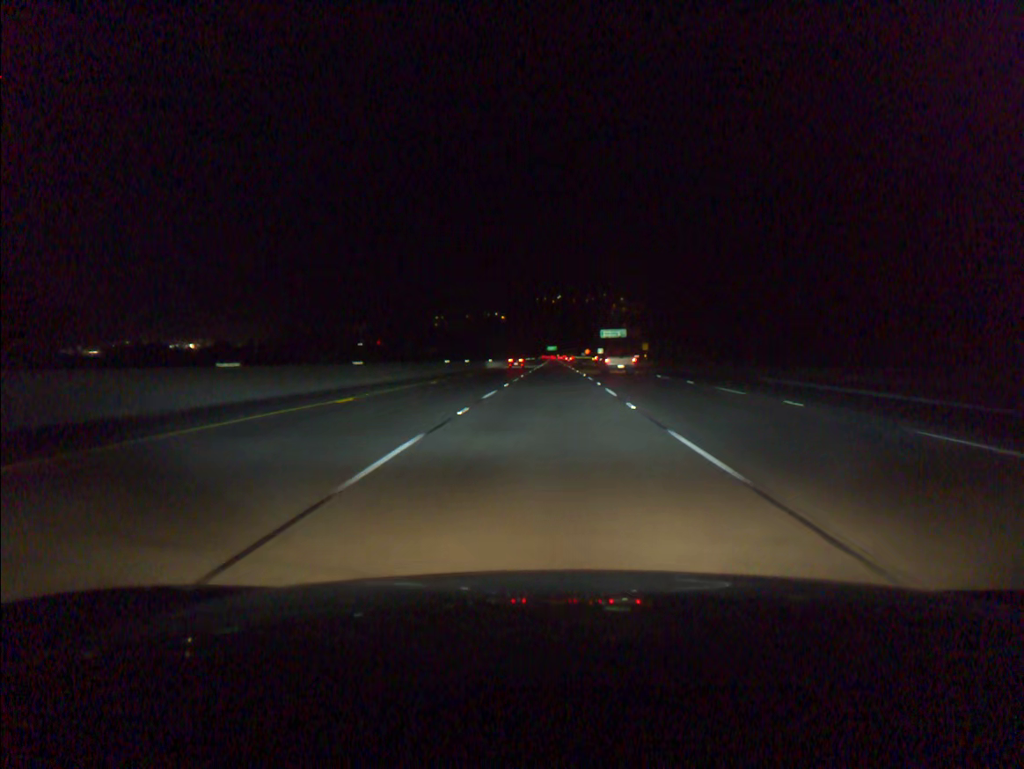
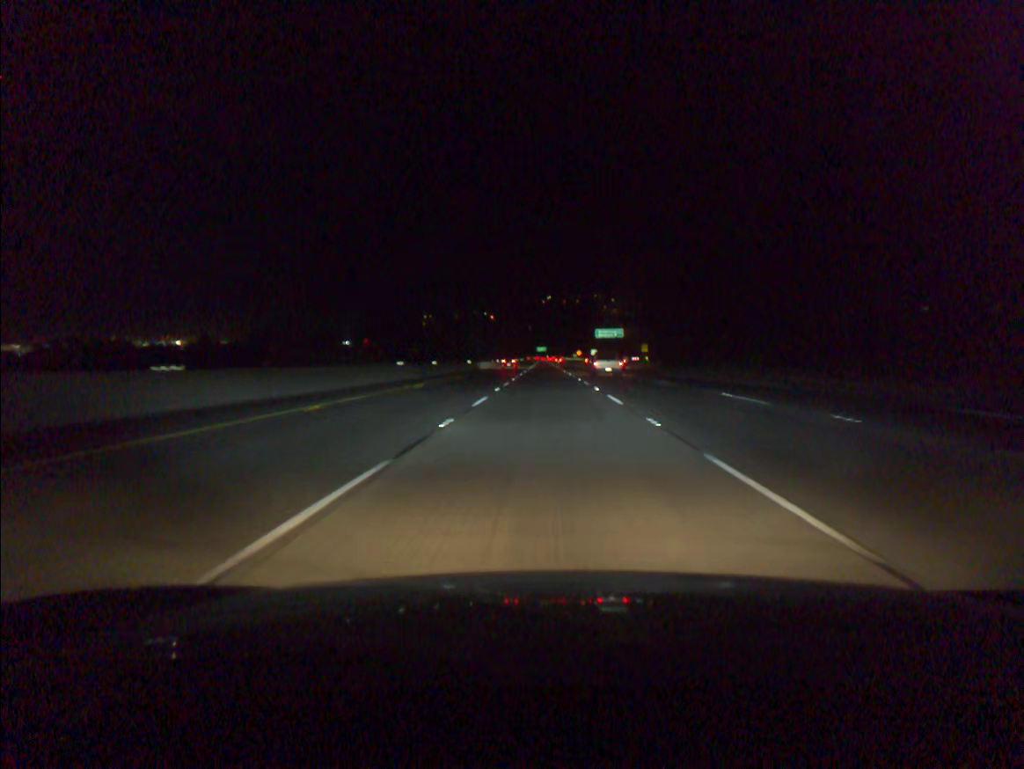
(+0.1, +17.1) m; +1°
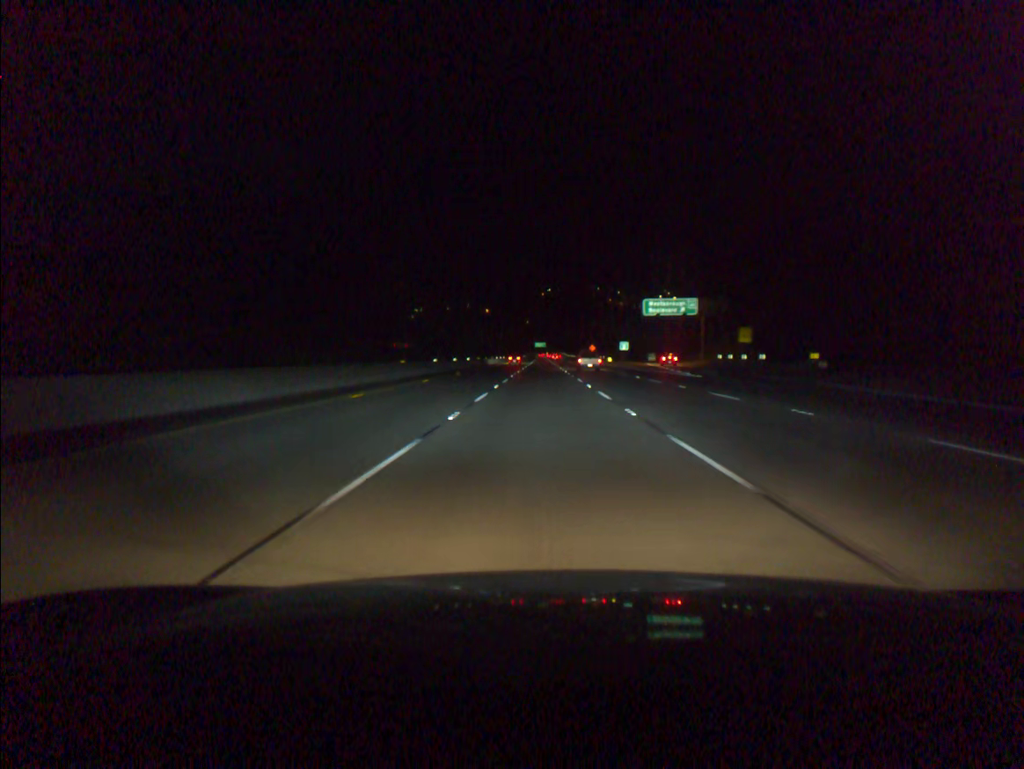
(+0.5, +85.7) m; 0°
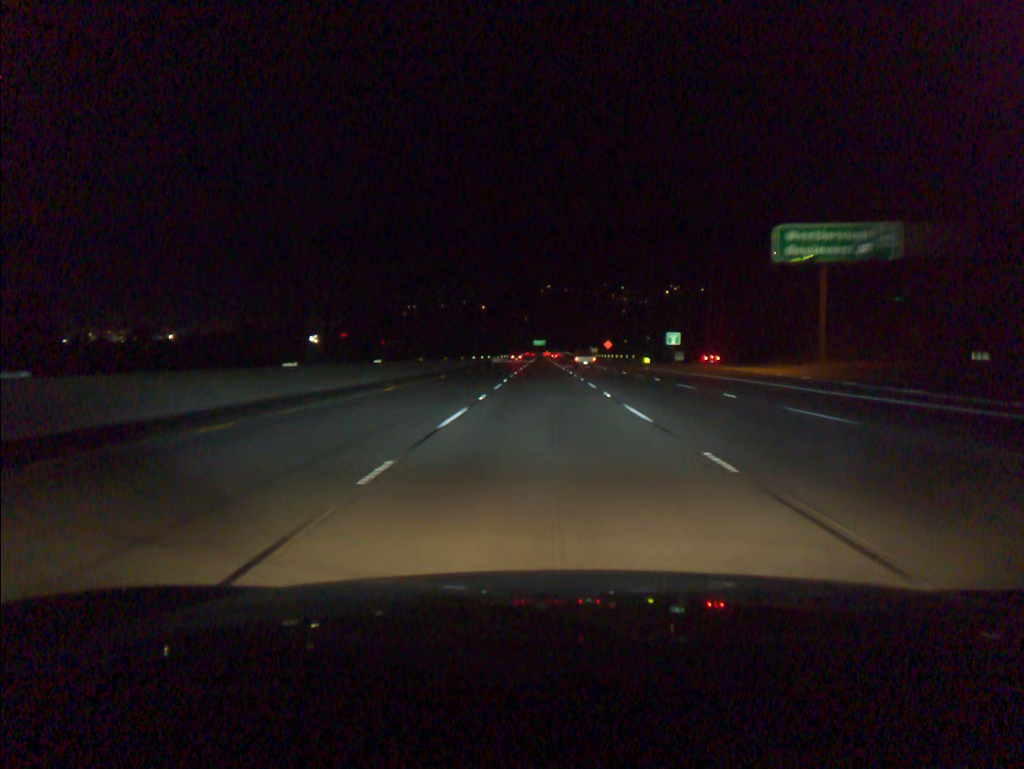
(-0.1, +51.4) m; 0°
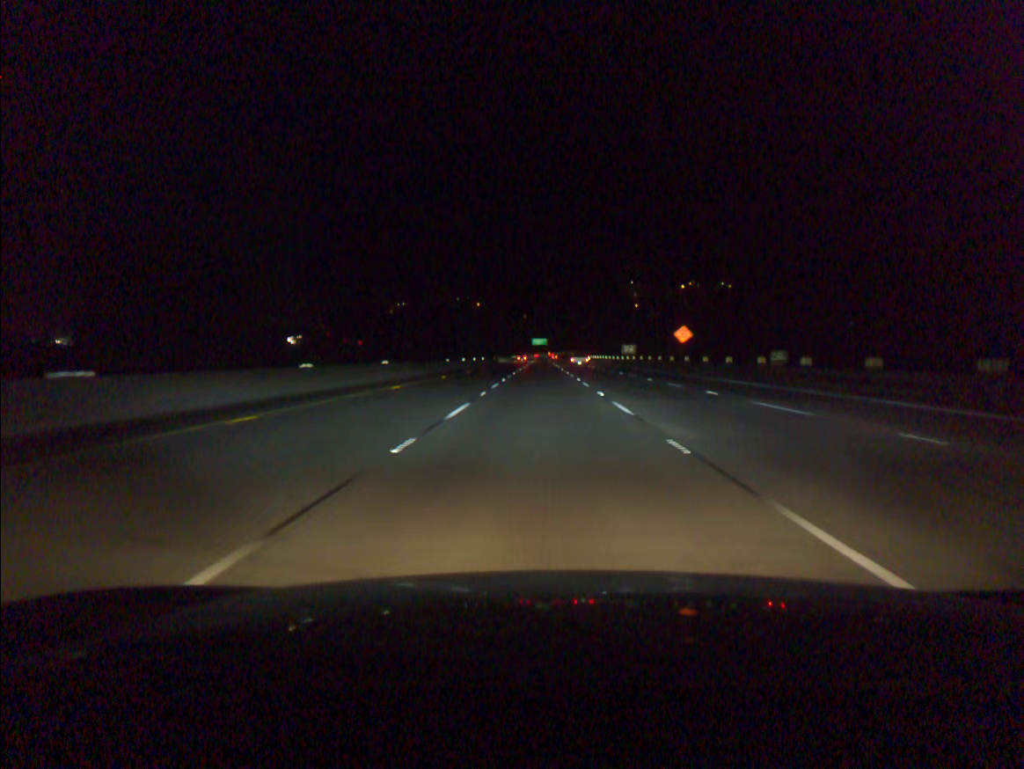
(+0.2, +85.8) m; 0°
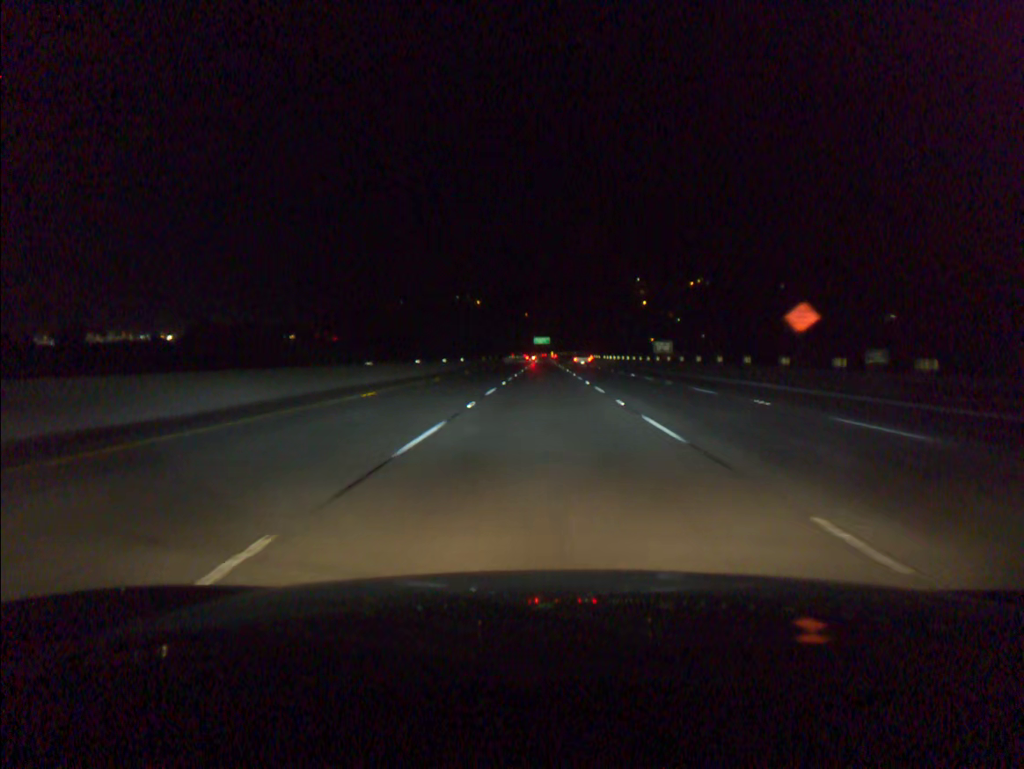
(-0.1, +34.3) m; 0°
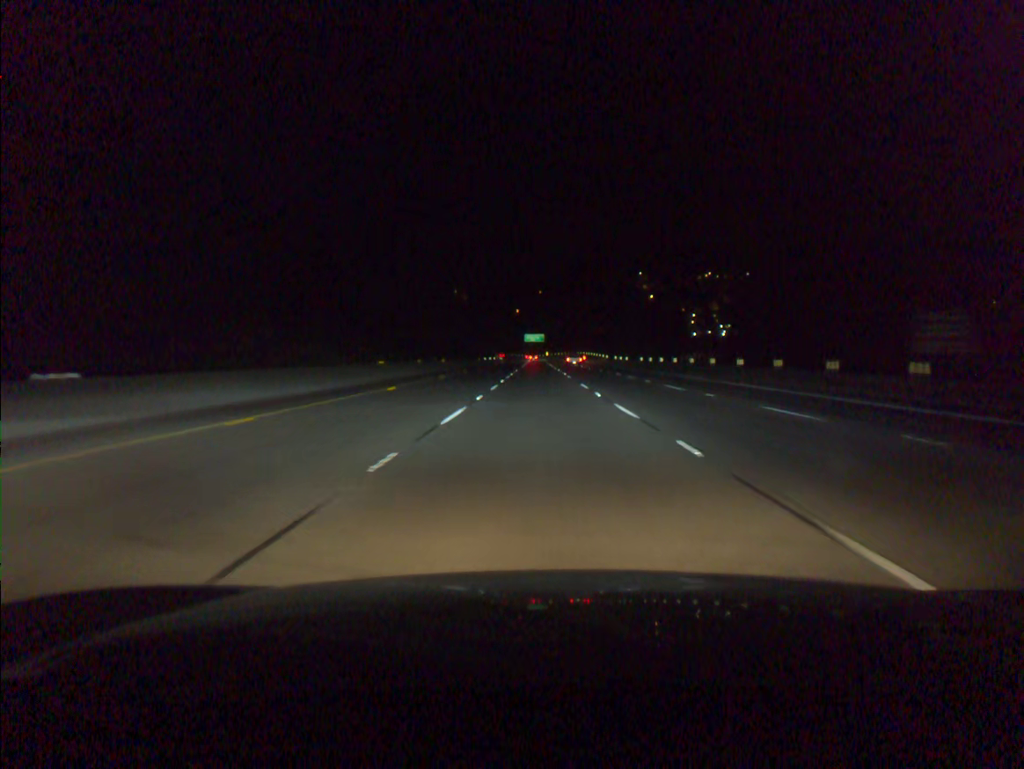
(+0.2, +68.6) m; +1°
